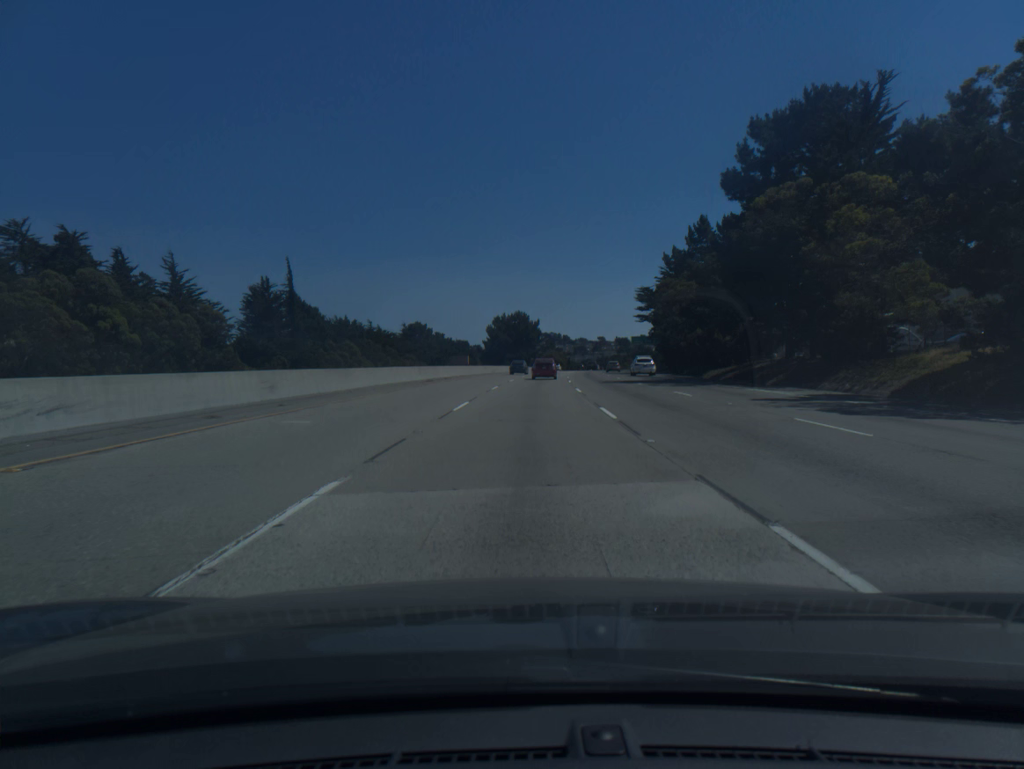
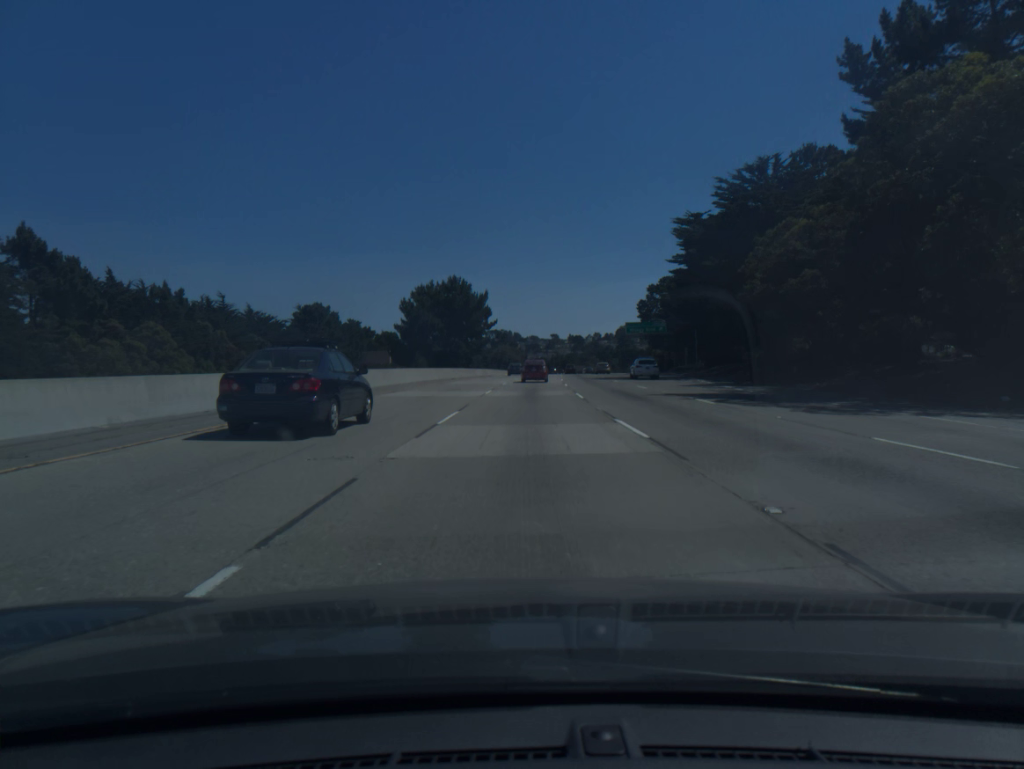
(+1.8, +62.4) m; +4°
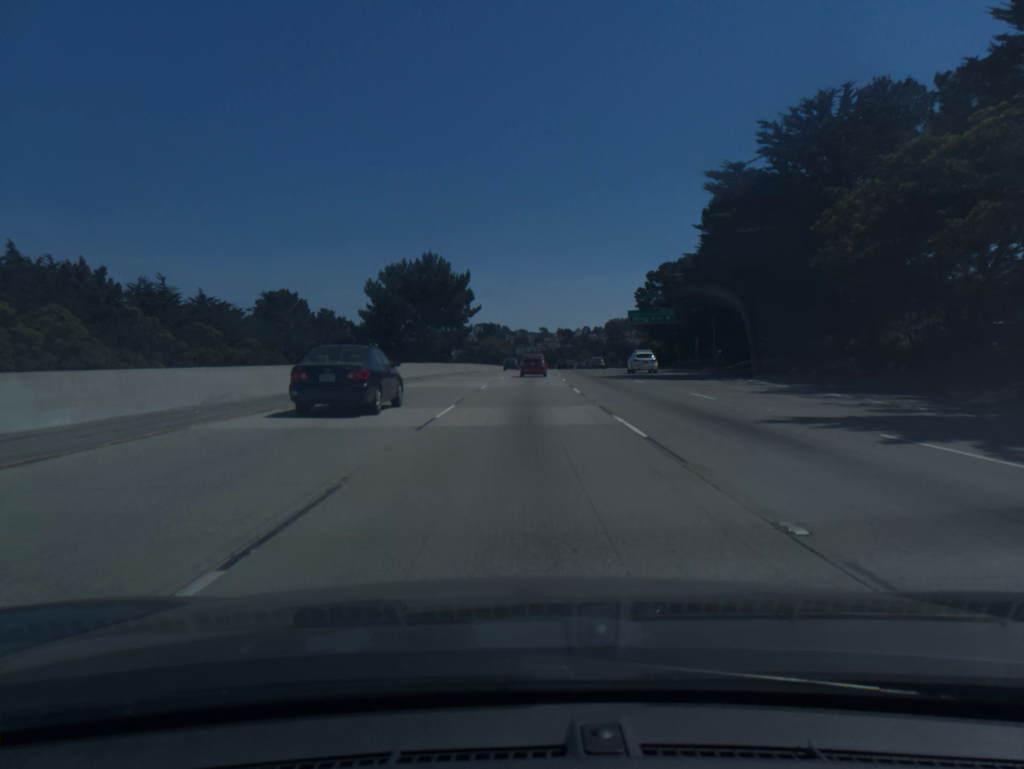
(+0.1, +15.4) m; +1°
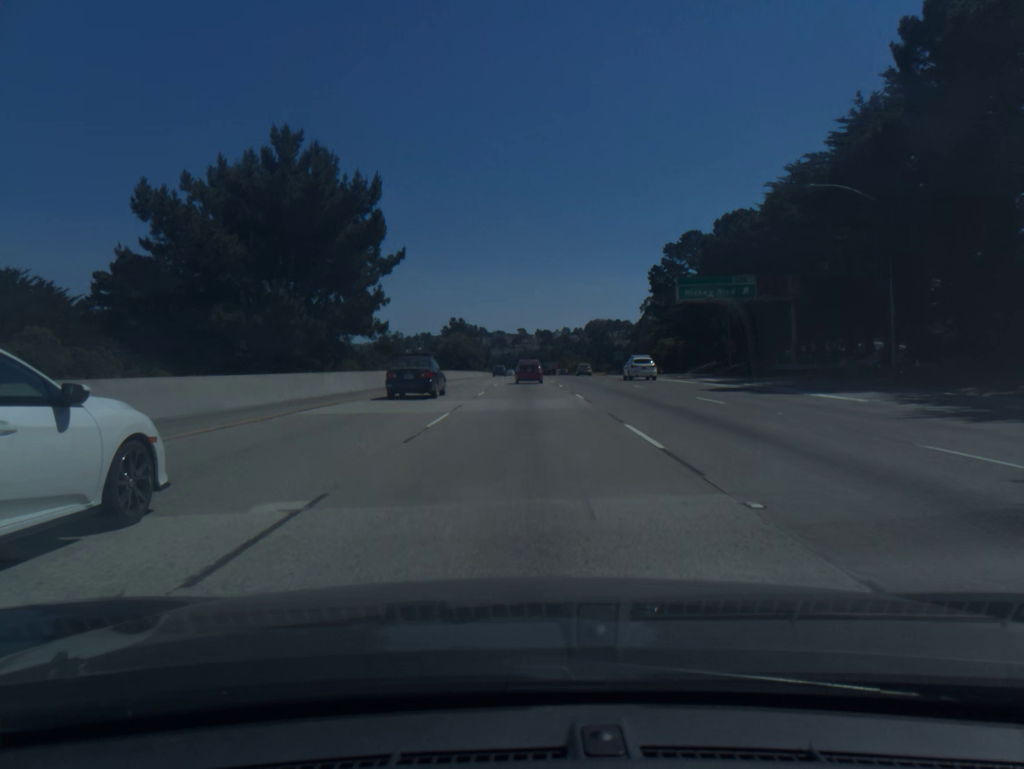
(+0.6, +45.4) m; +2°
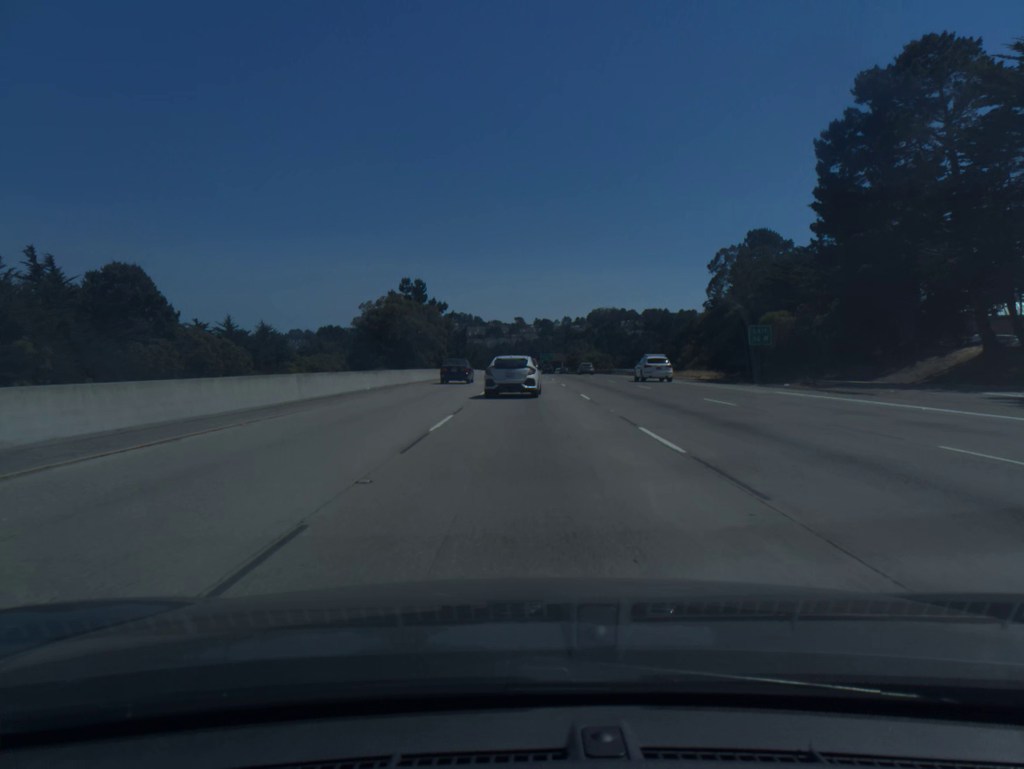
(+0.5, +73.9) m; 0°
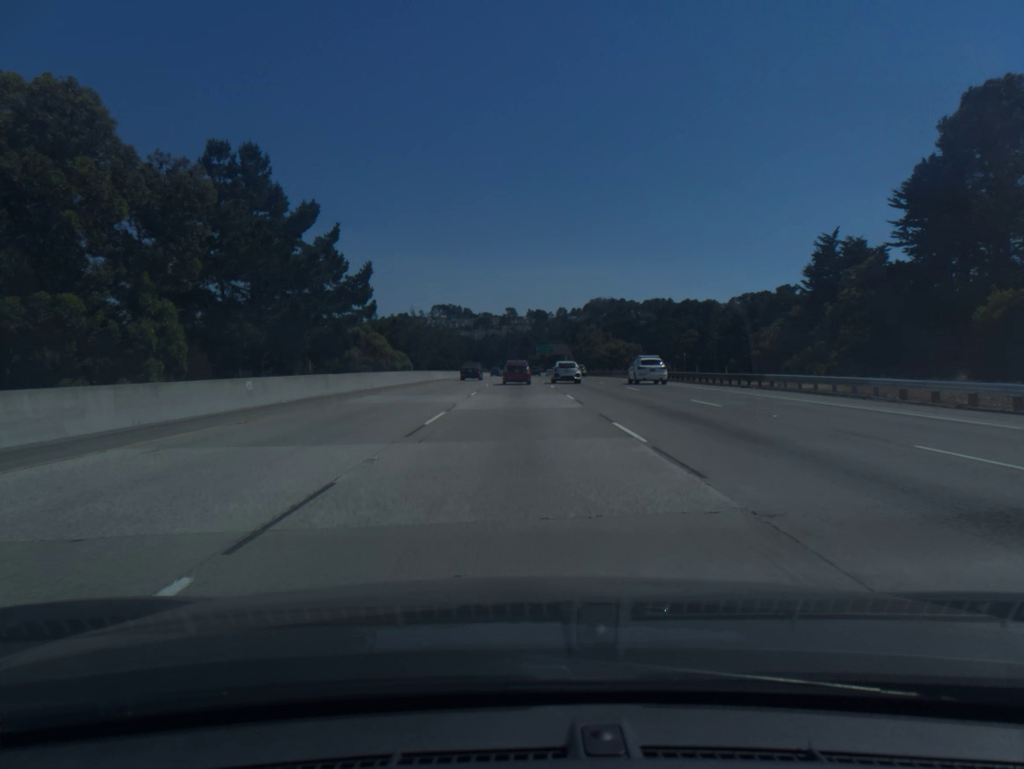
(+0.6, +72.2) m; +1°
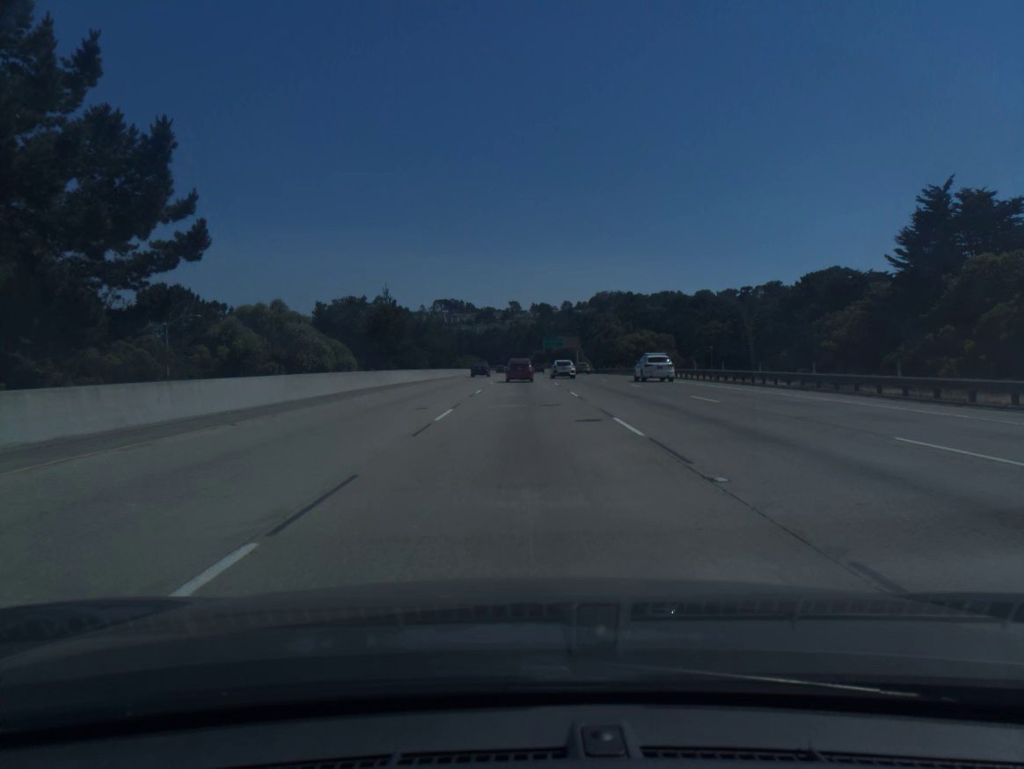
(-0.1, +28.5) m; 0°
